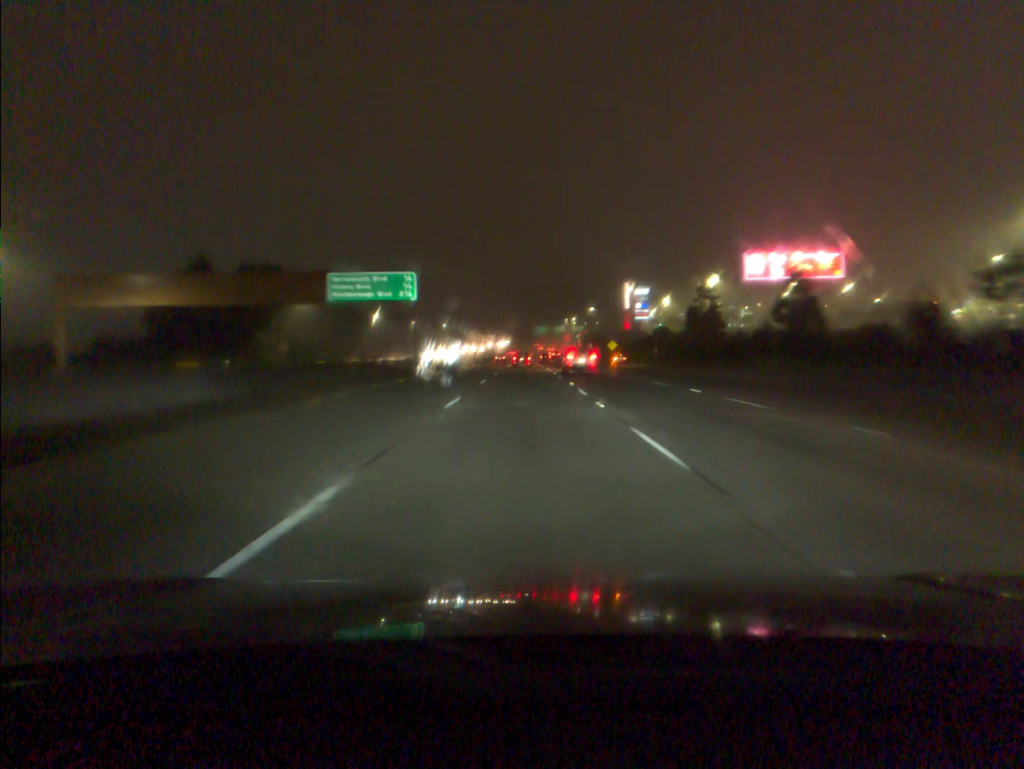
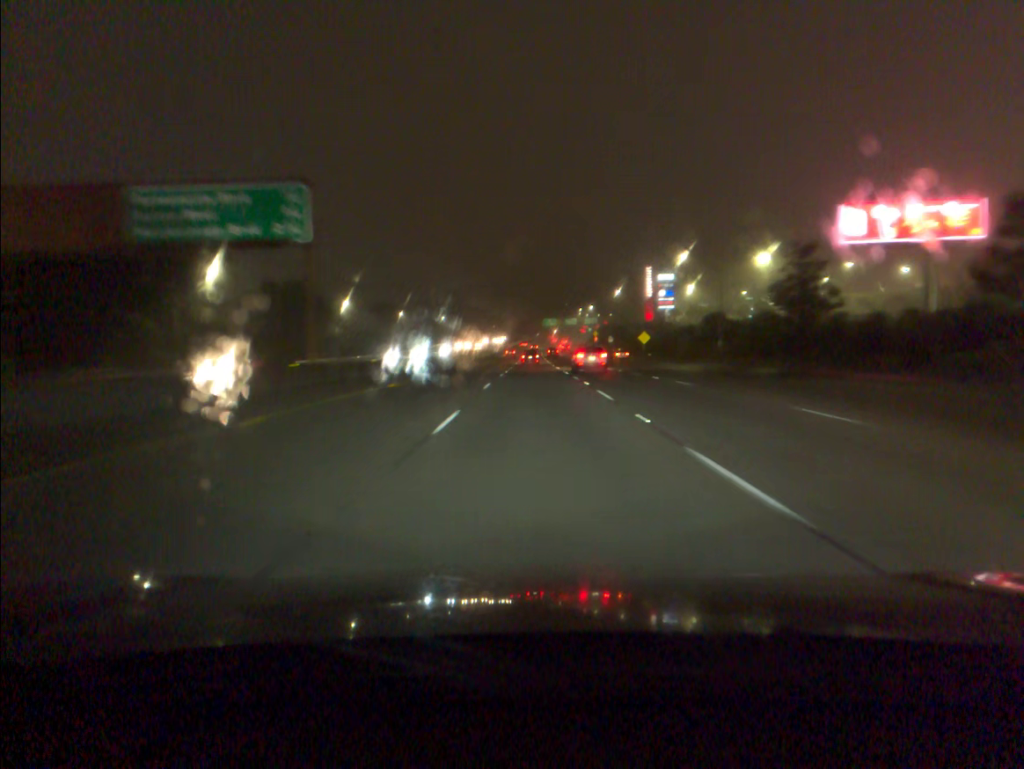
(-0.1, +35.3) m; 0°
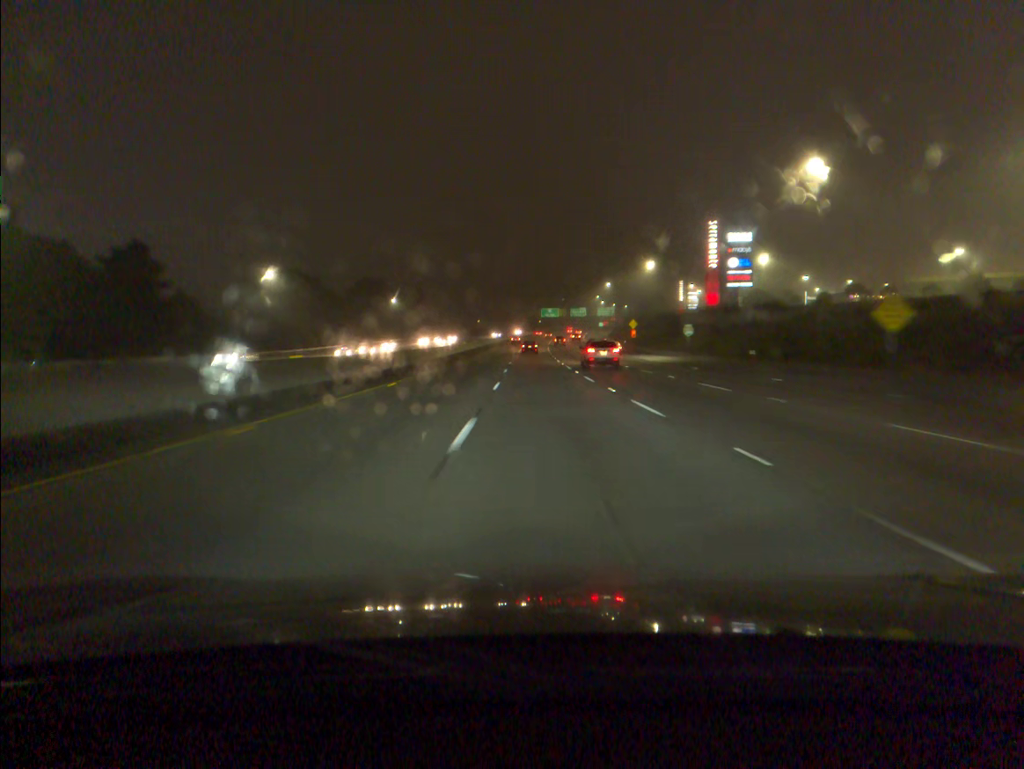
(0.0, +90.0) m; +1°
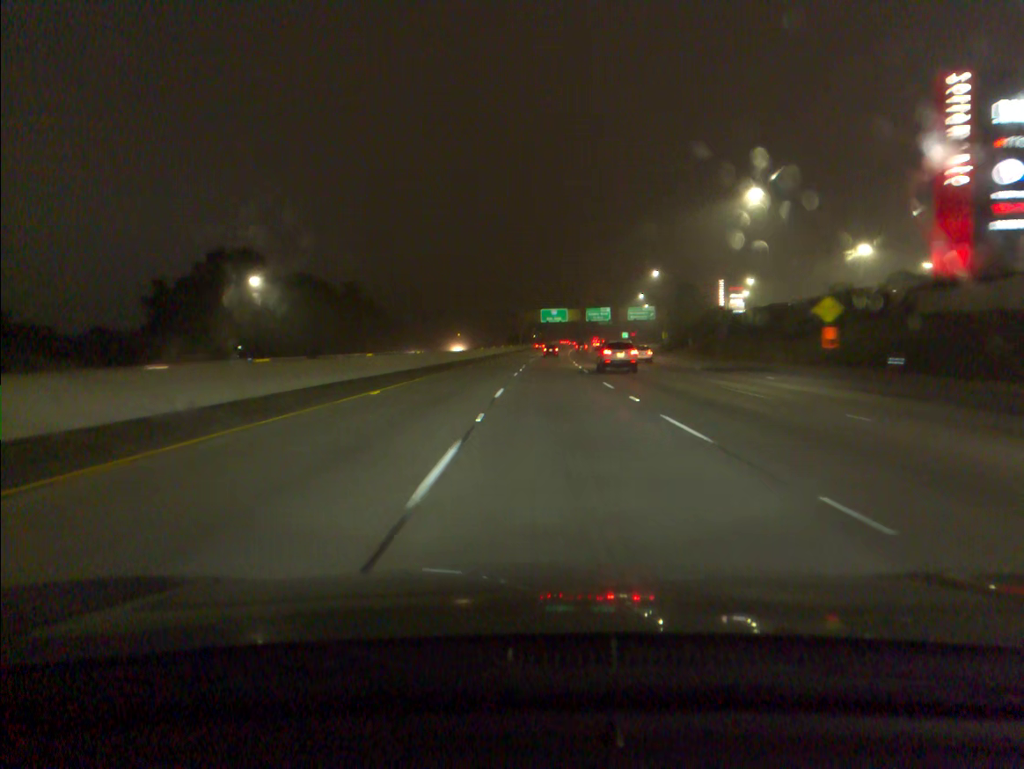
(+0.5, +91.6) m; +1°
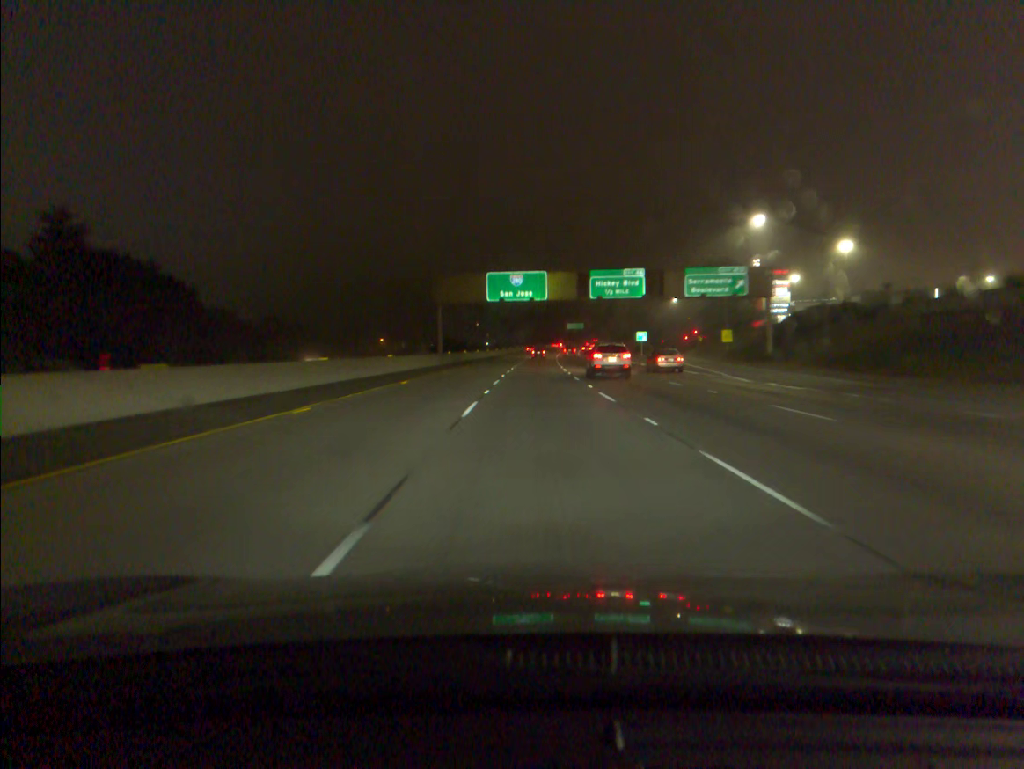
(+3.0, +92.9) m; +3°
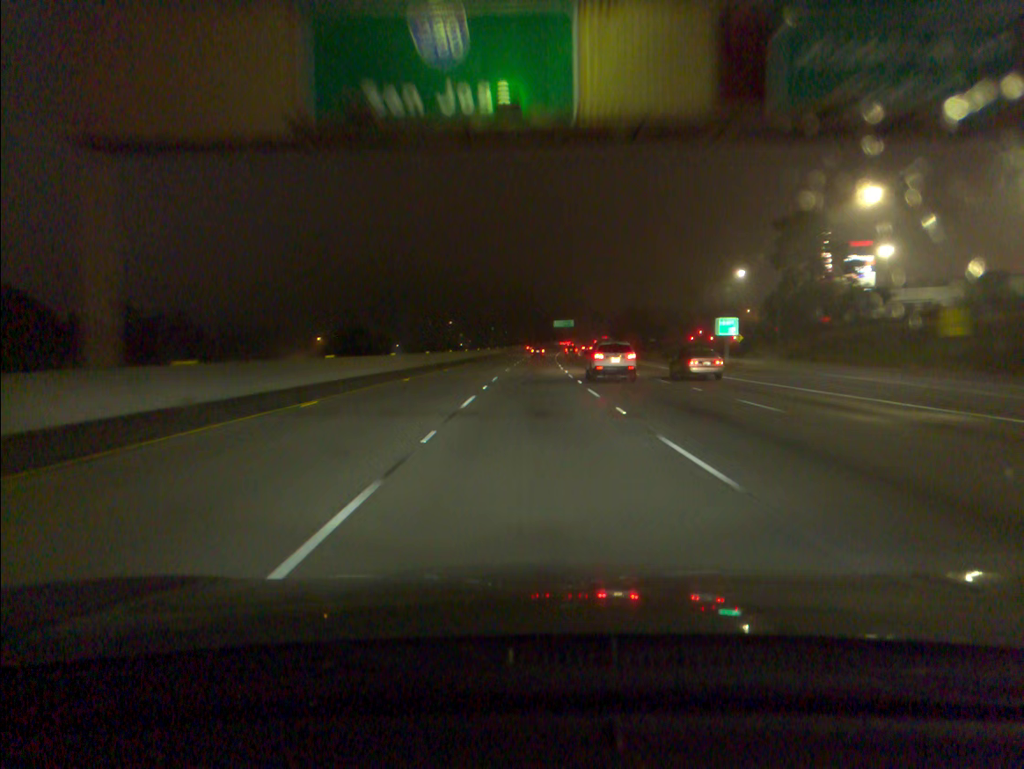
(+0.7, +56.7) m; +1°
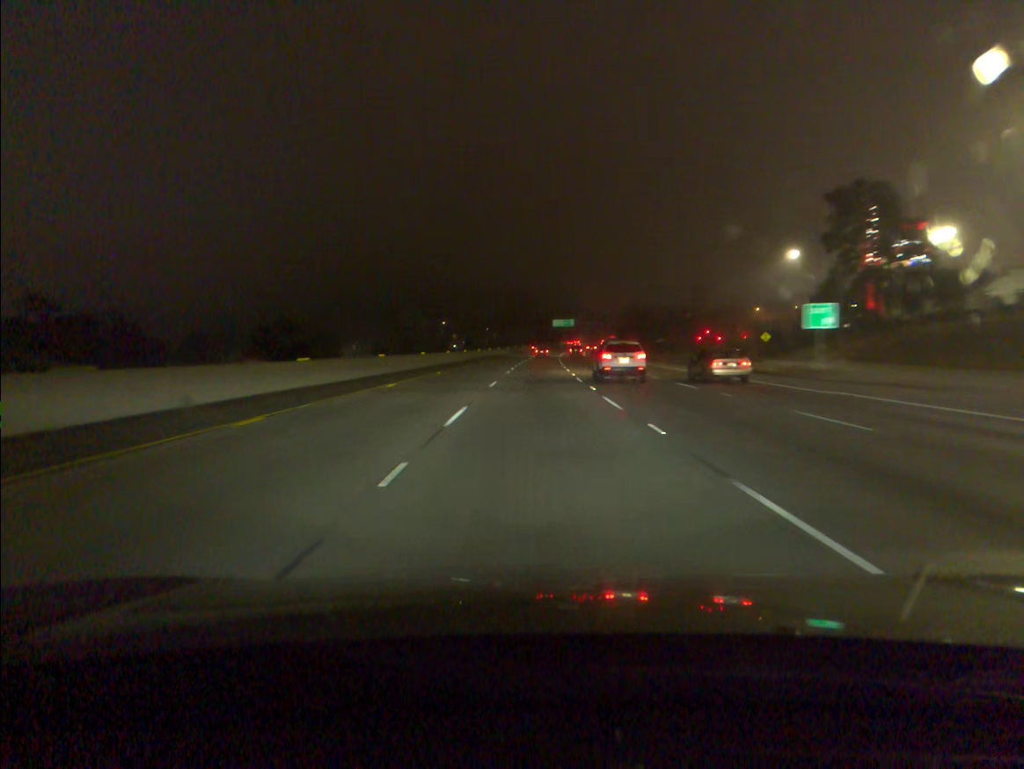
(0.0, +19.1) m; 0°
